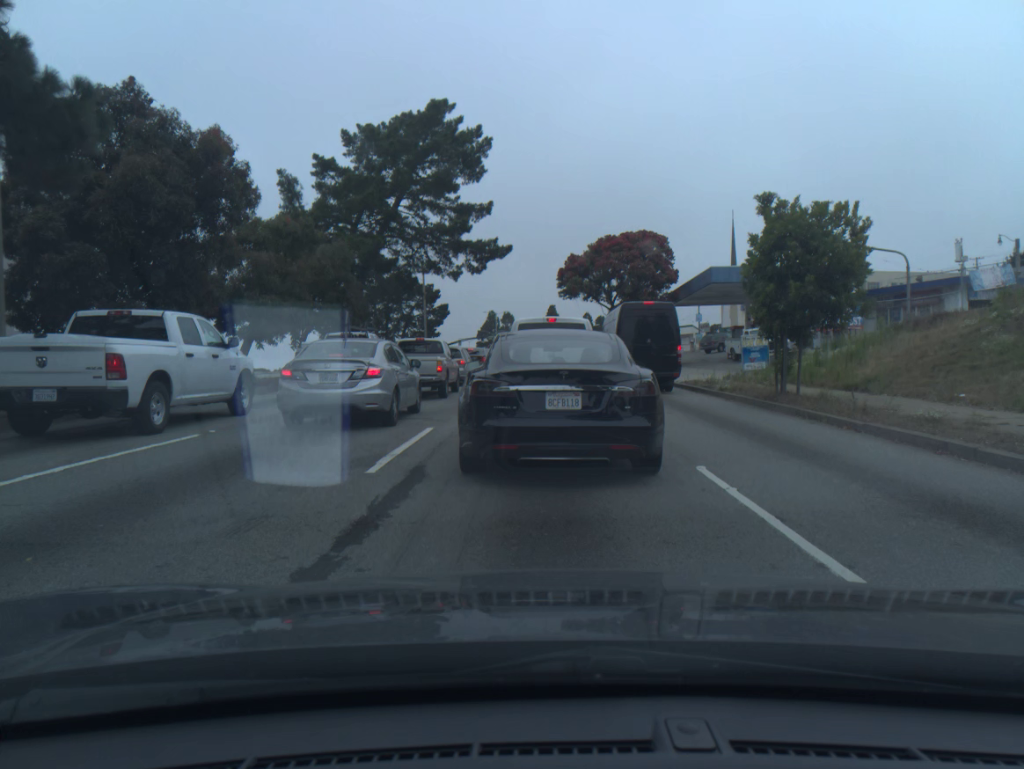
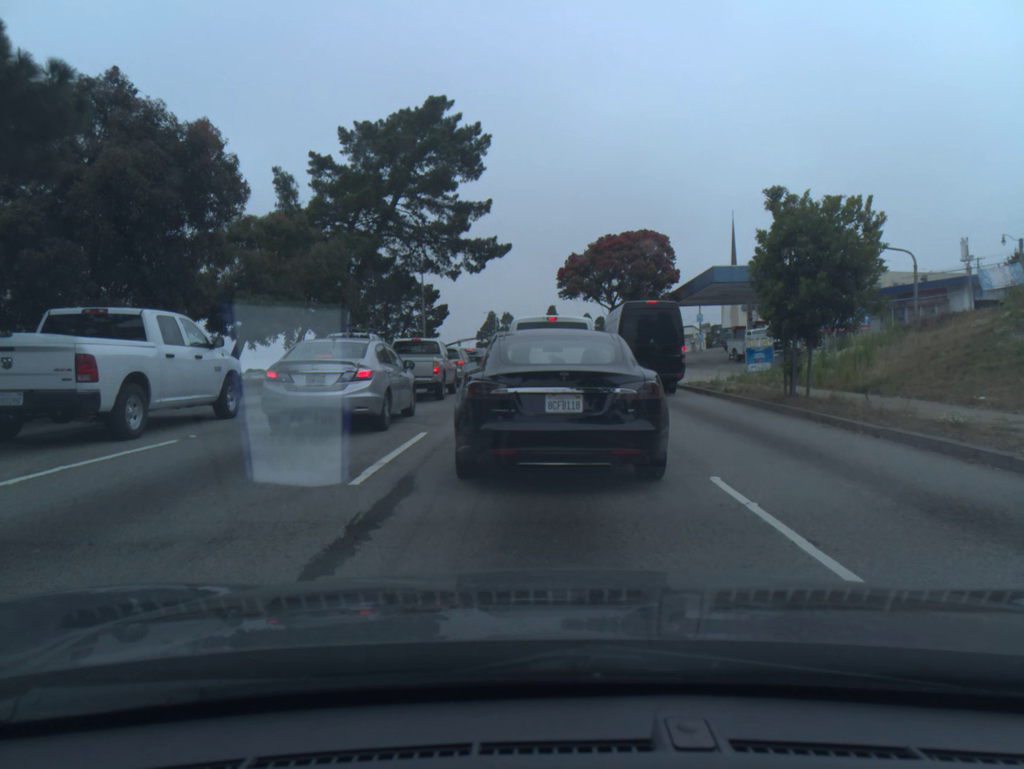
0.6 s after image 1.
(0.0, +0.7) m; 0°
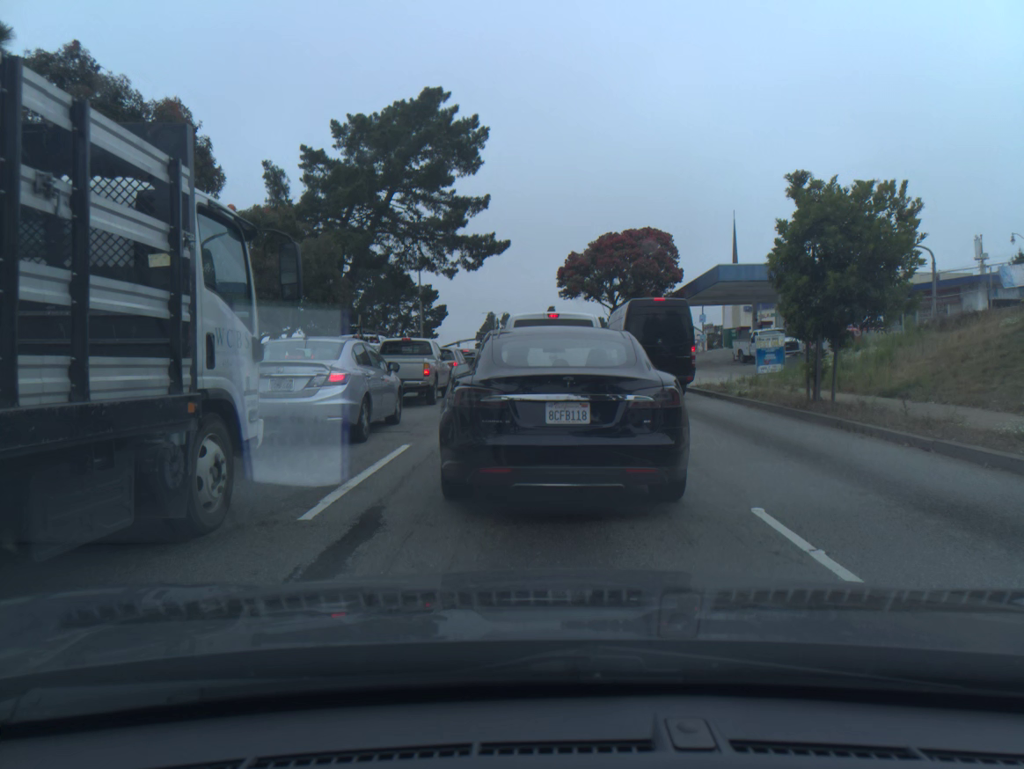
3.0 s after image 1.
(0.0, +1.5) m; 0°
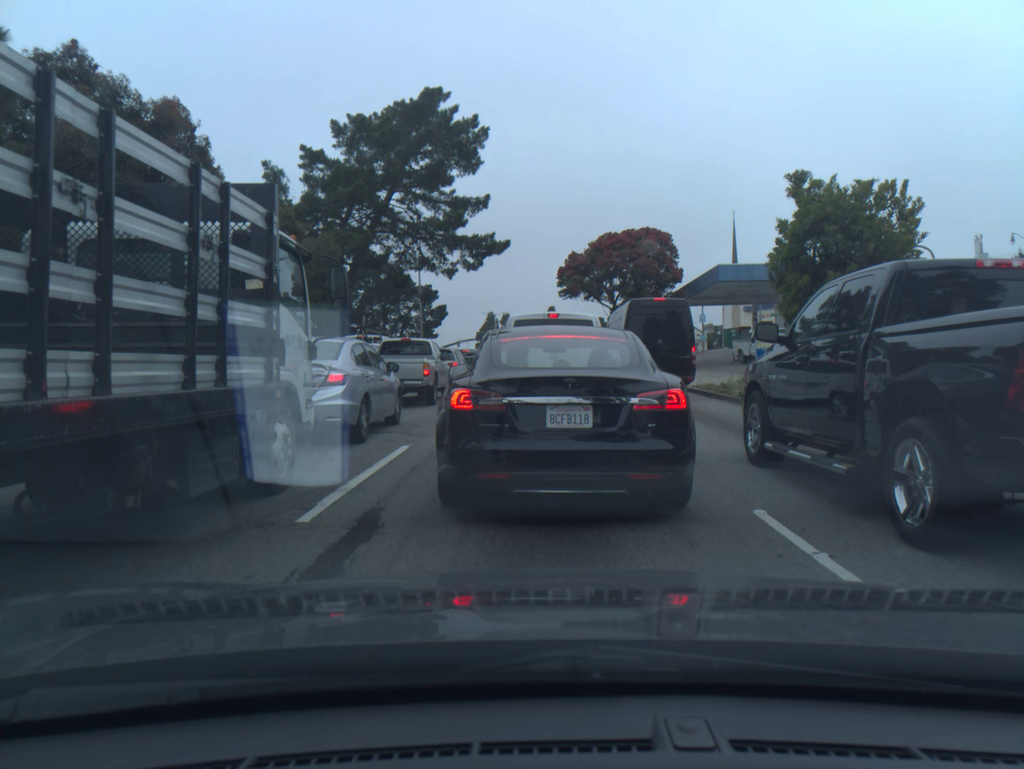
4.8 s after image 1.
(0.0, 0.0) m; 0°
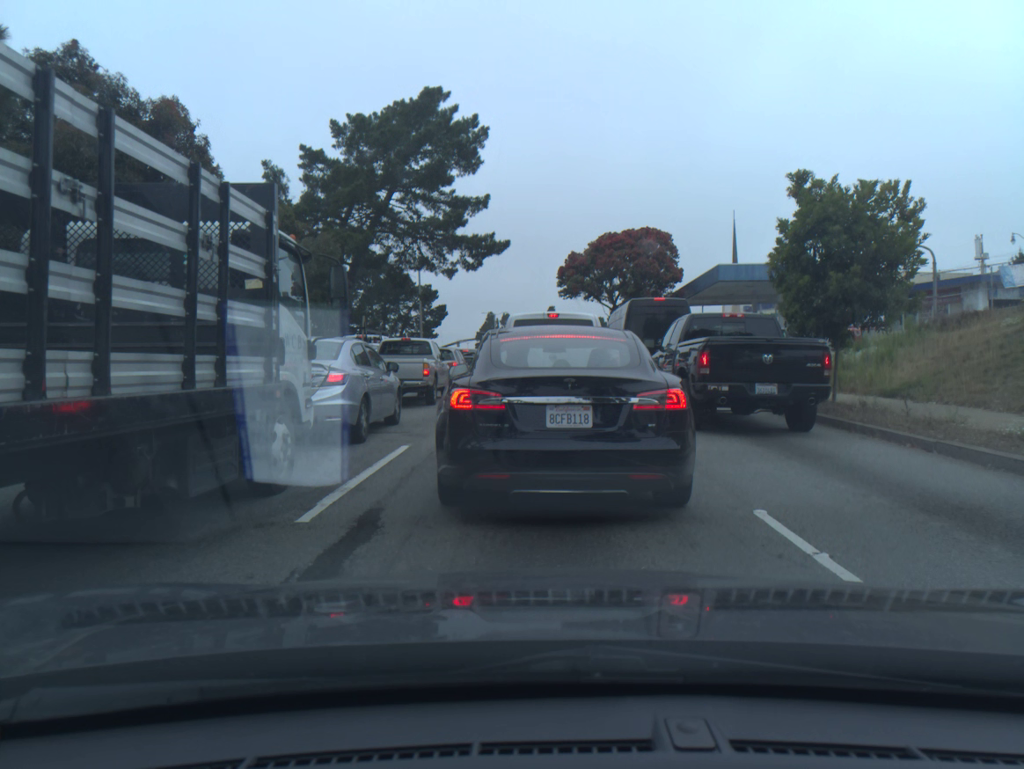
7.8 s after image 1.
(0.0, 0.0) m; 0°
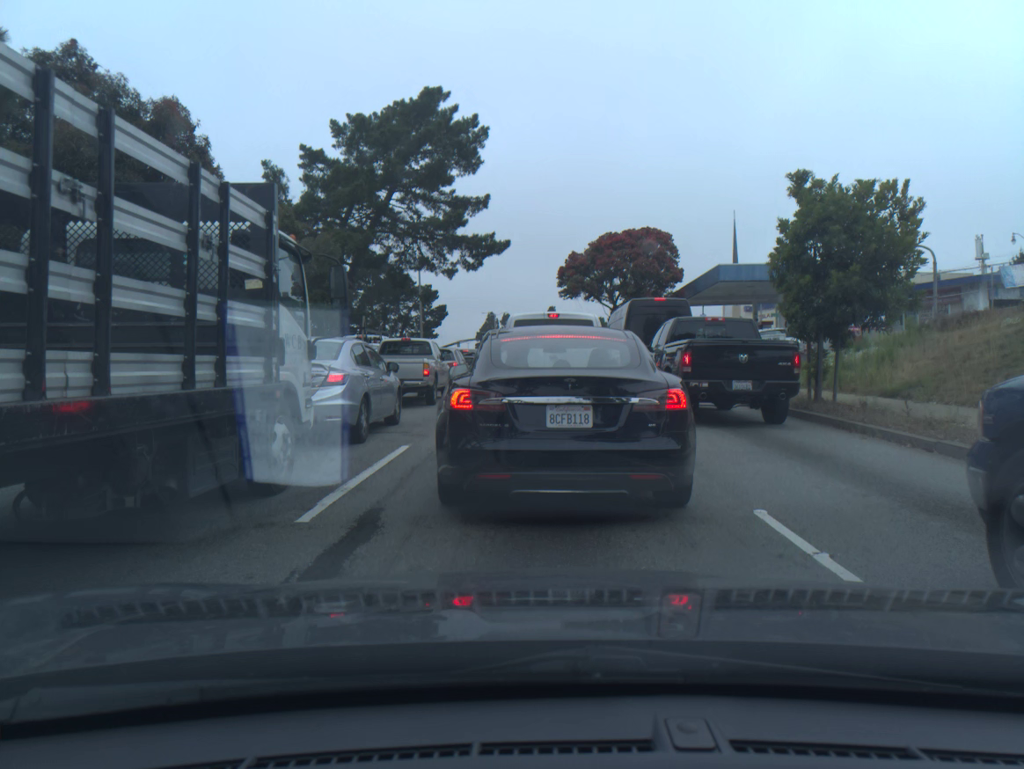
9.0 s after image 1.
(0.0, 0.0) m; 0°
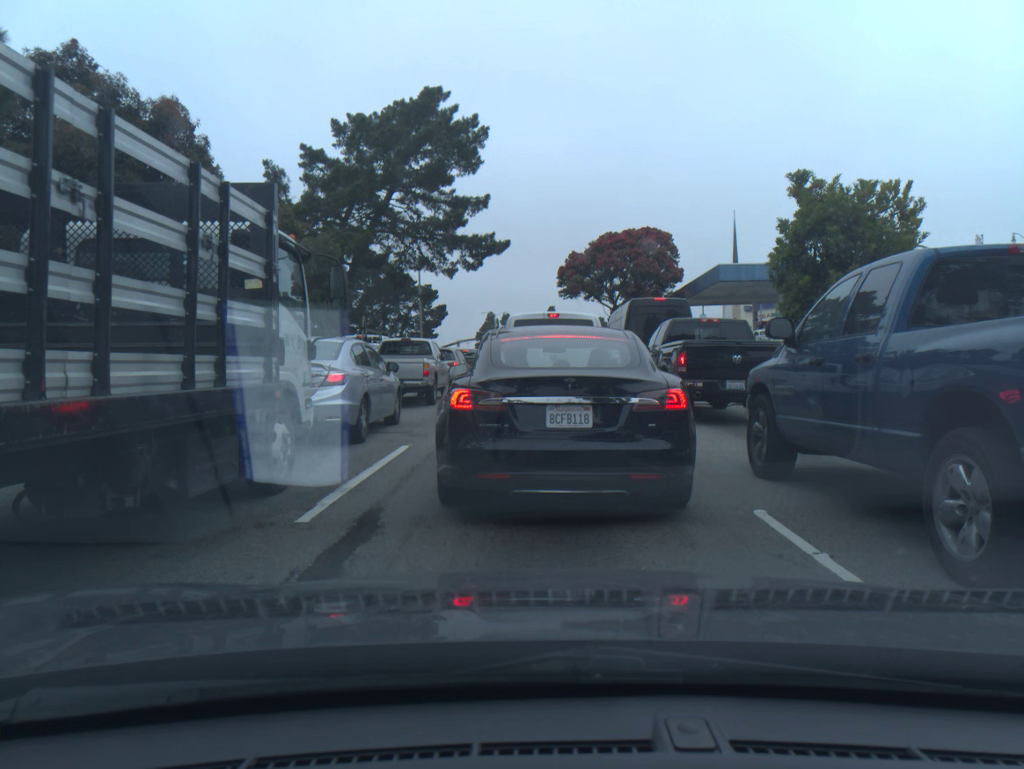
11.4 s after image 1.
(0.0, 0.0) m; 0°
